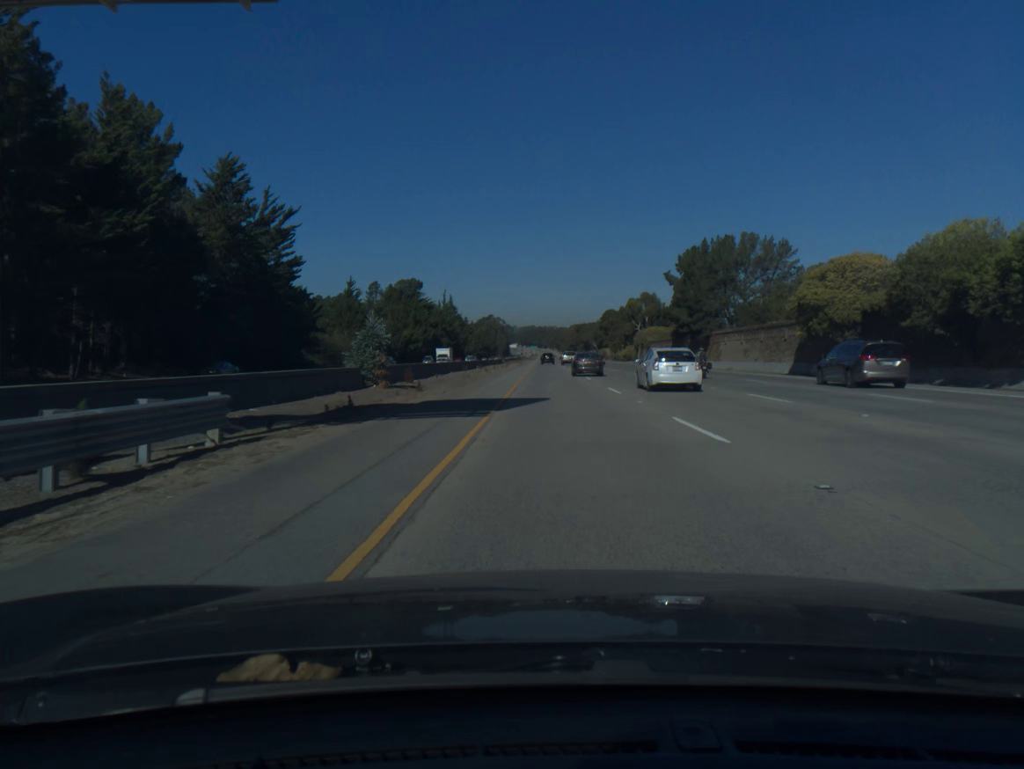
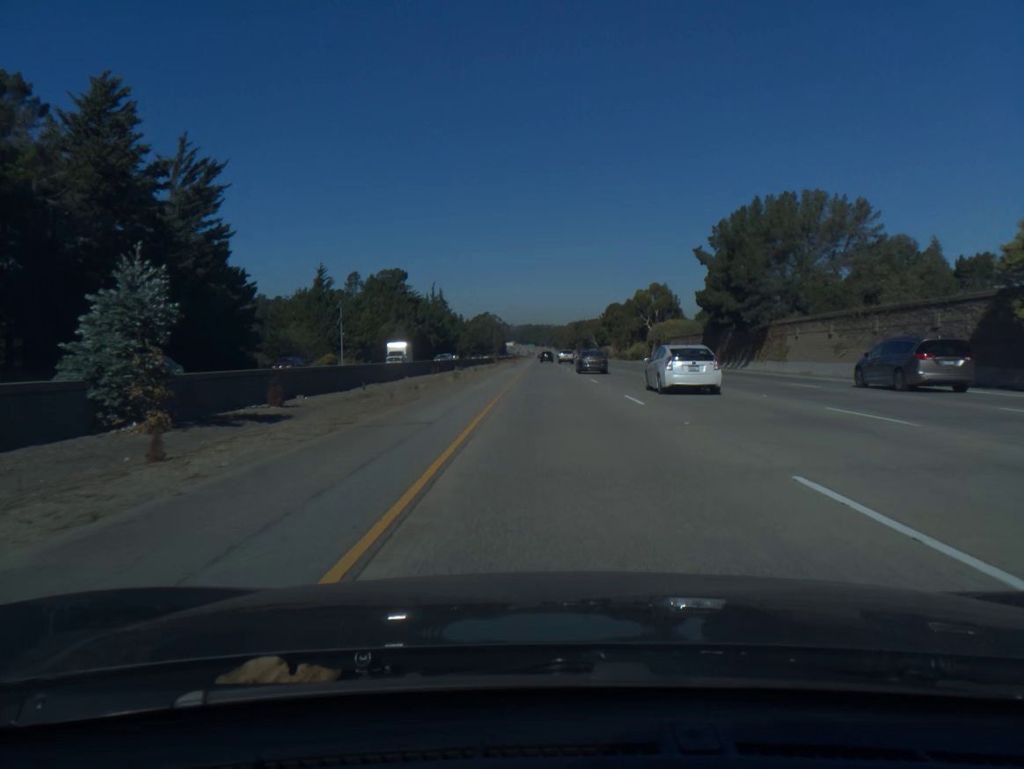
(0.0, +21.7) m; 0°
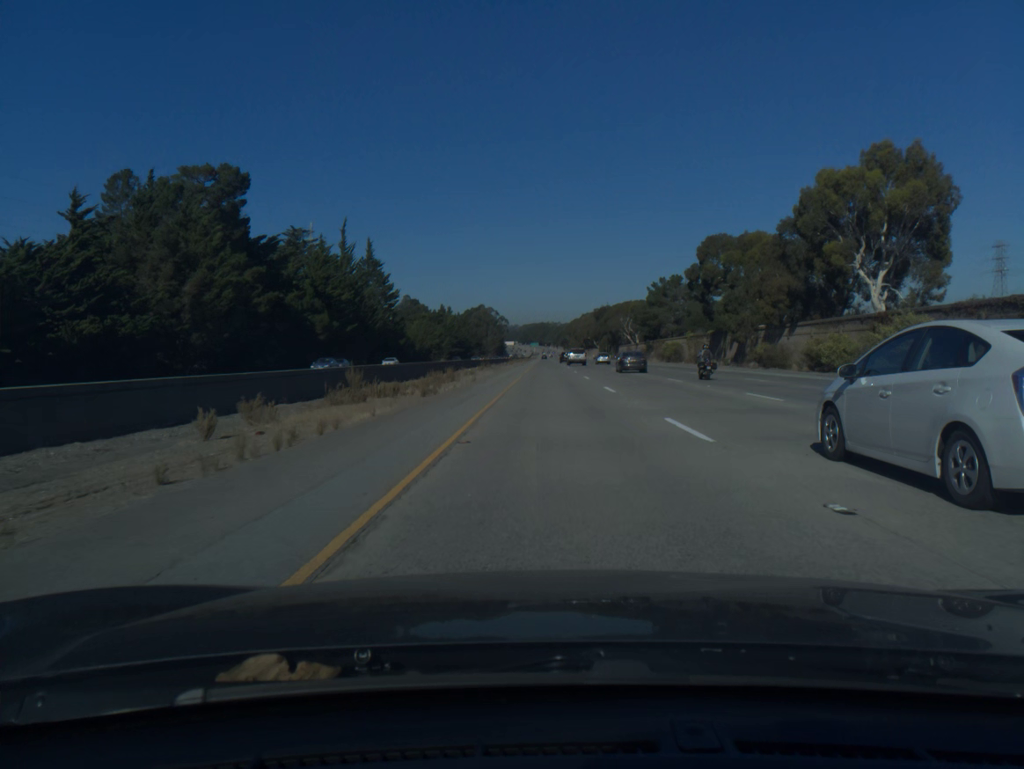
(-0.2, +110.0) m; 0°
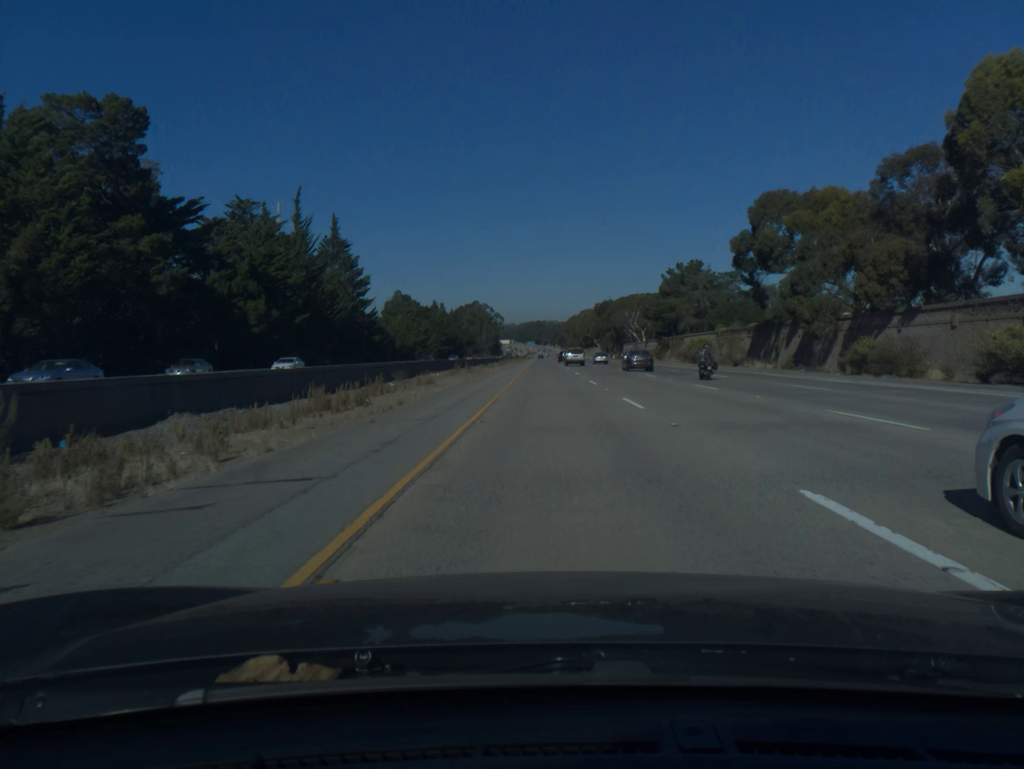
(0.0, +22.3) m; 0°
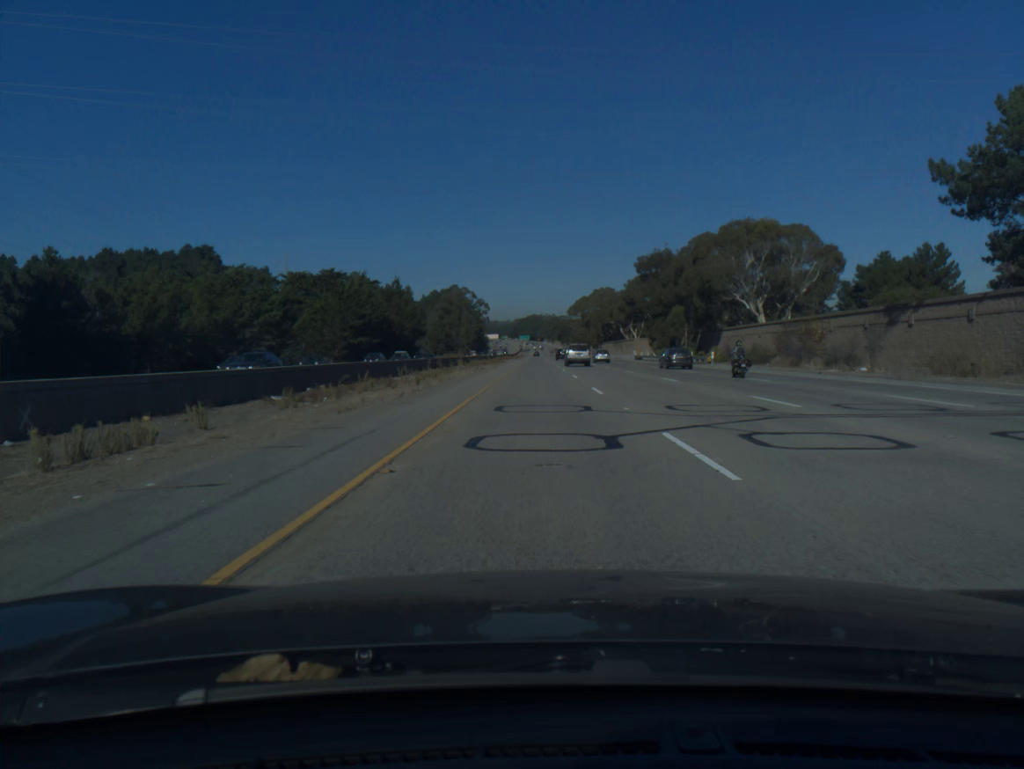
(+0.3, +112.2) m; 0°
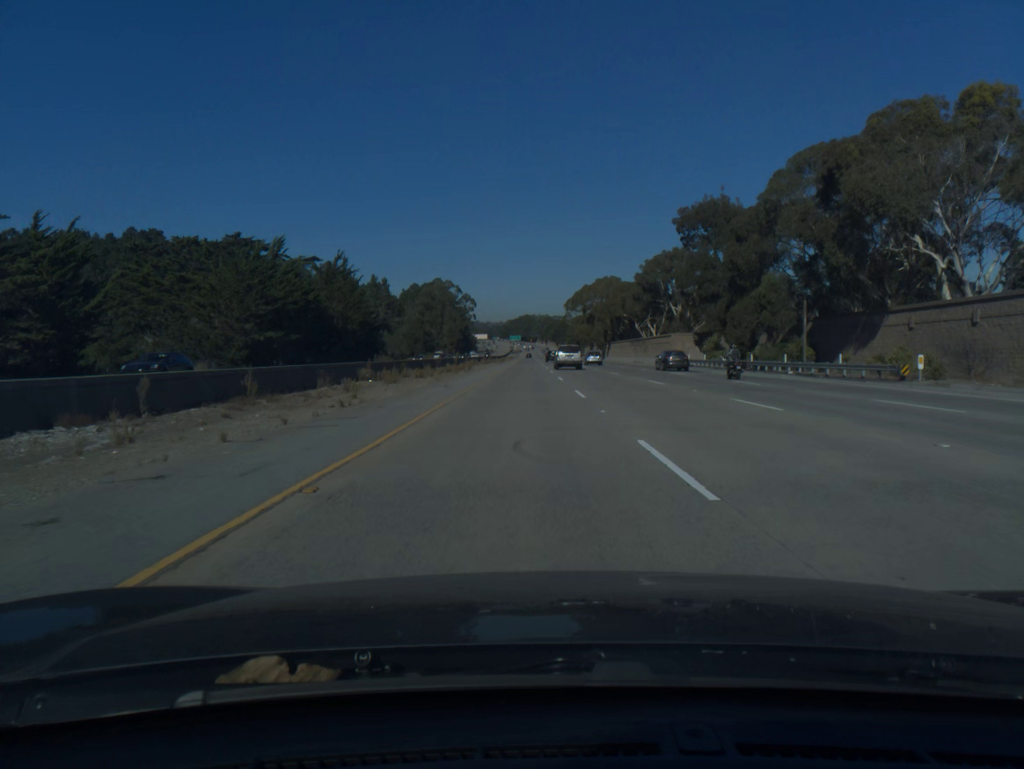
(+0.1, +44.6) m; 0°
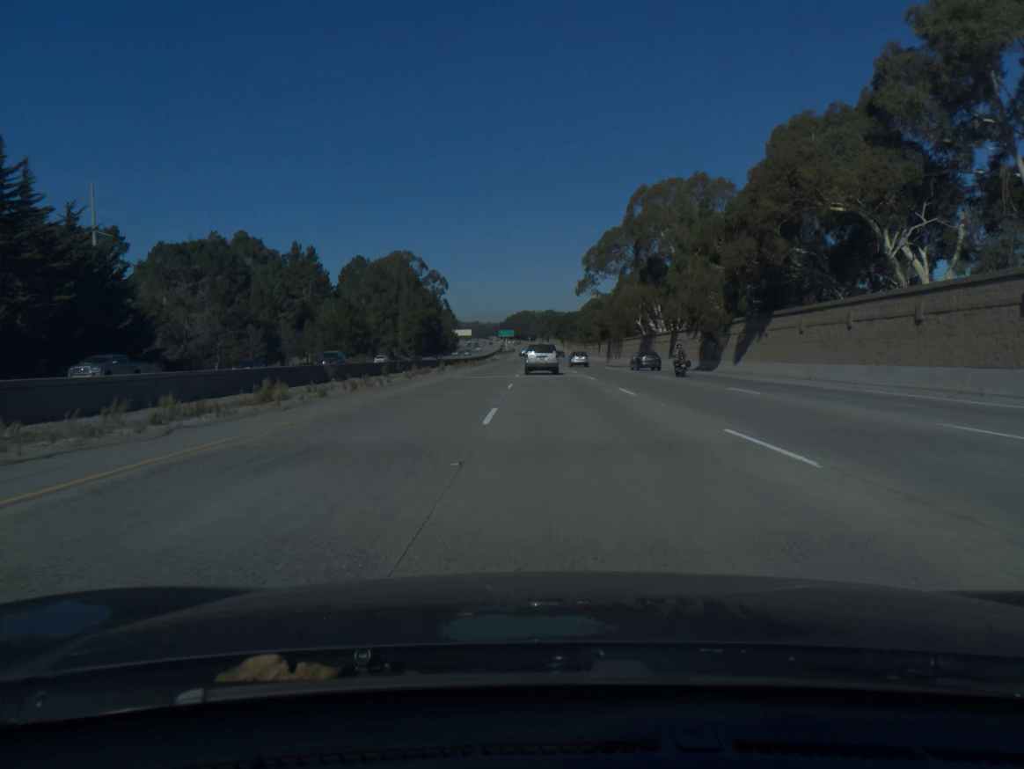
(+0.9, +110.1) m; 0°
